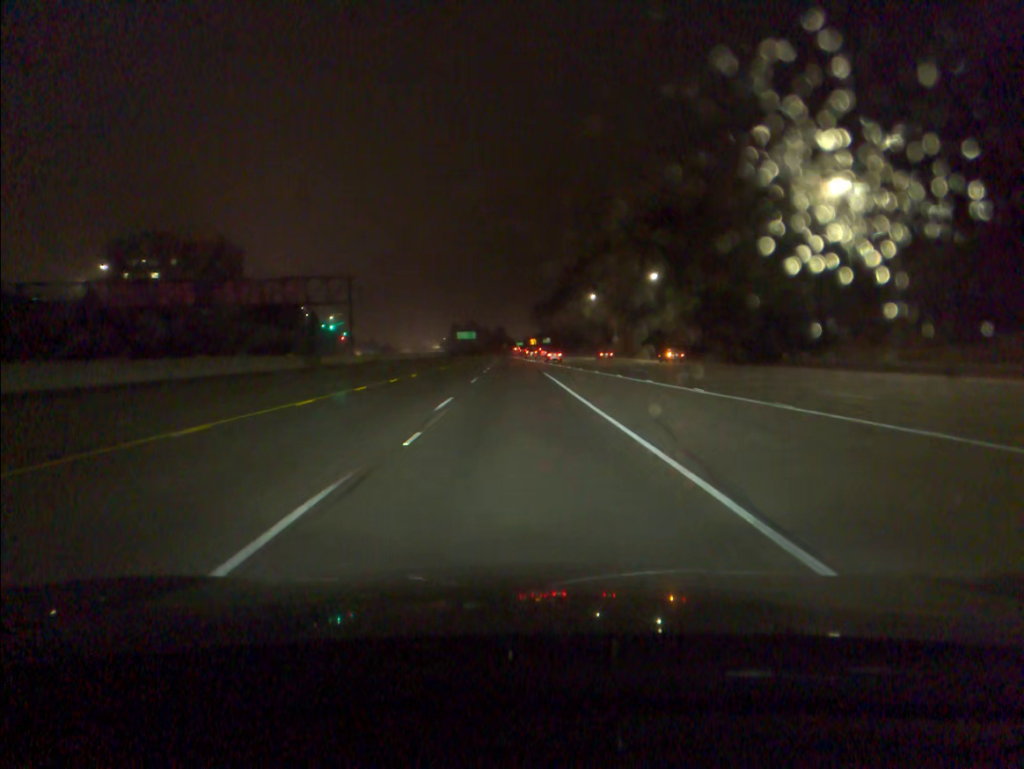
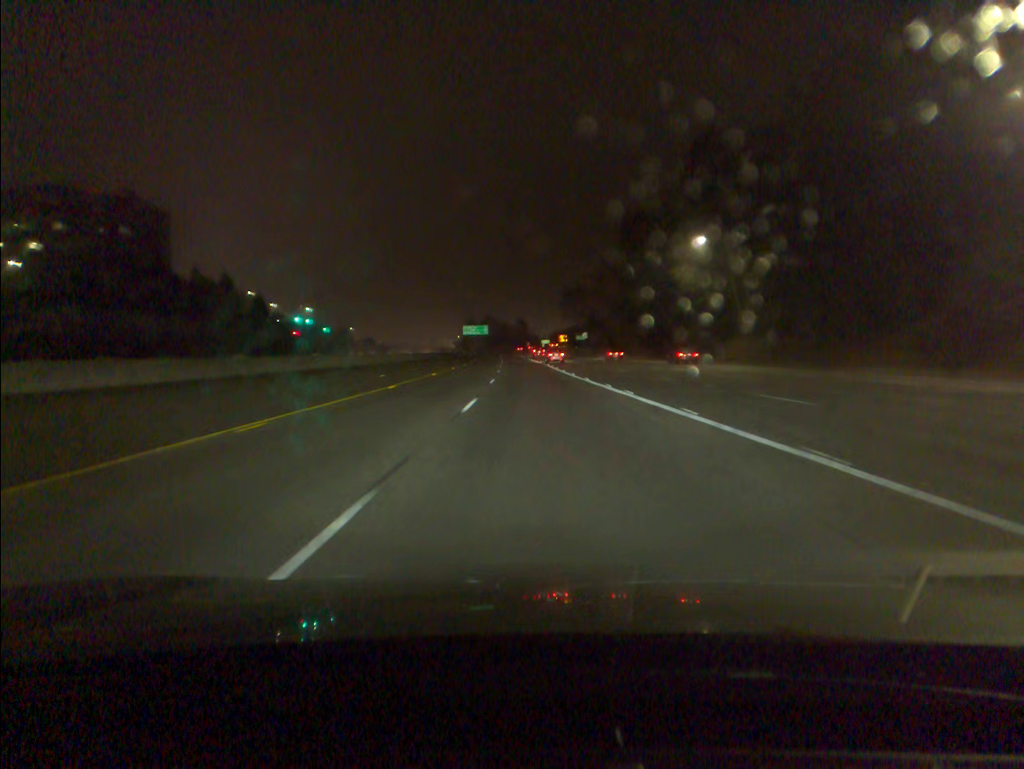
(-1.2, +74.2) m; -2°
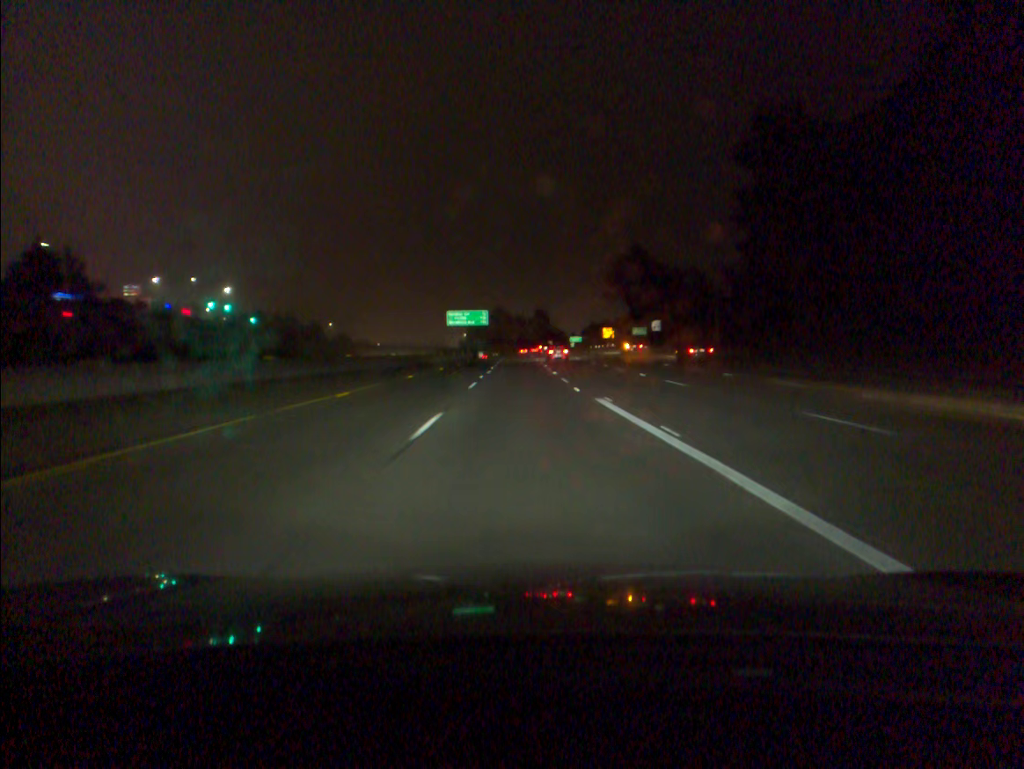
(-0.9, +93.0) m; -1°
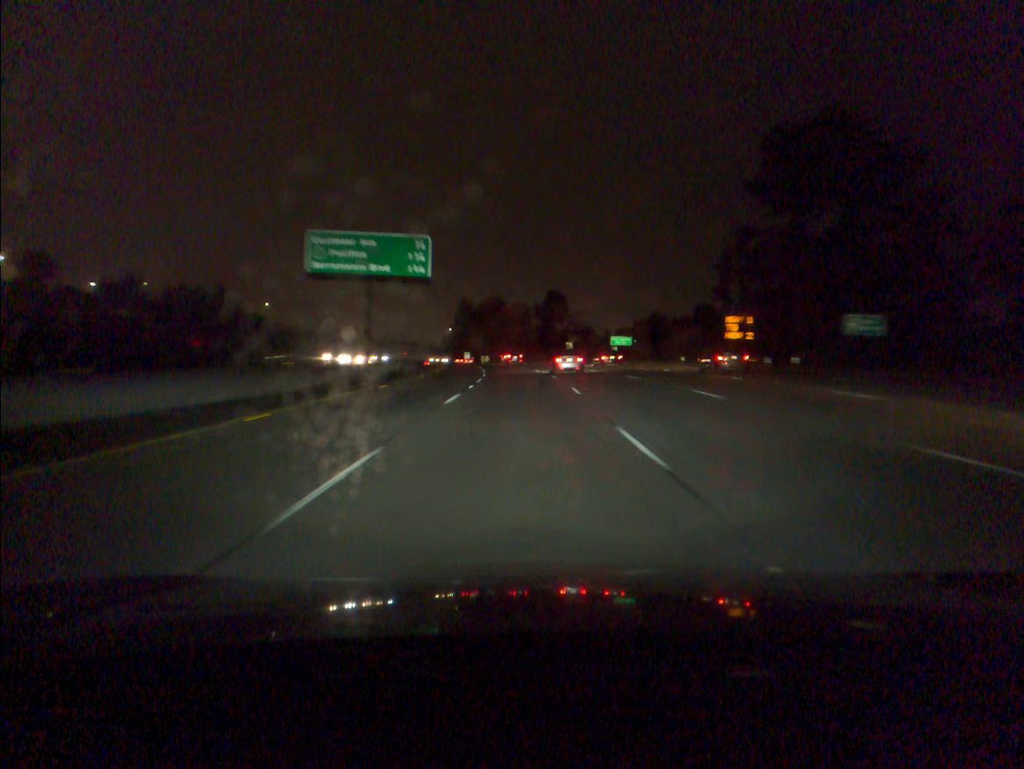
(-0.6, +94.3) m; 0°
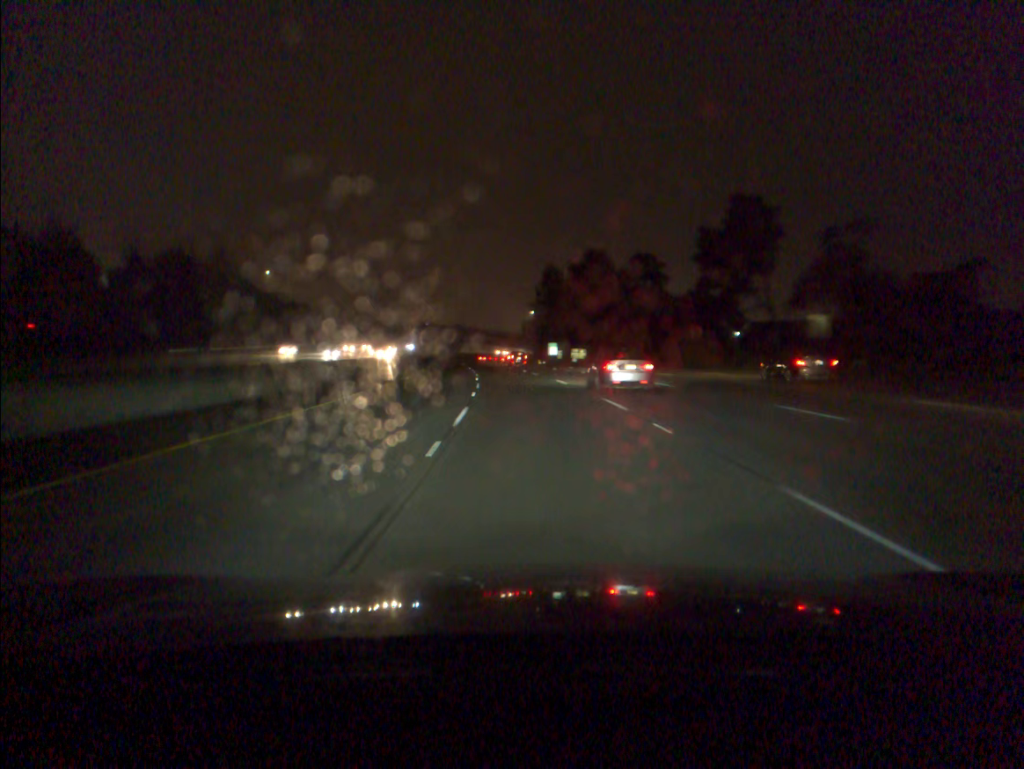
(-4.2, +93.4) m; -6°
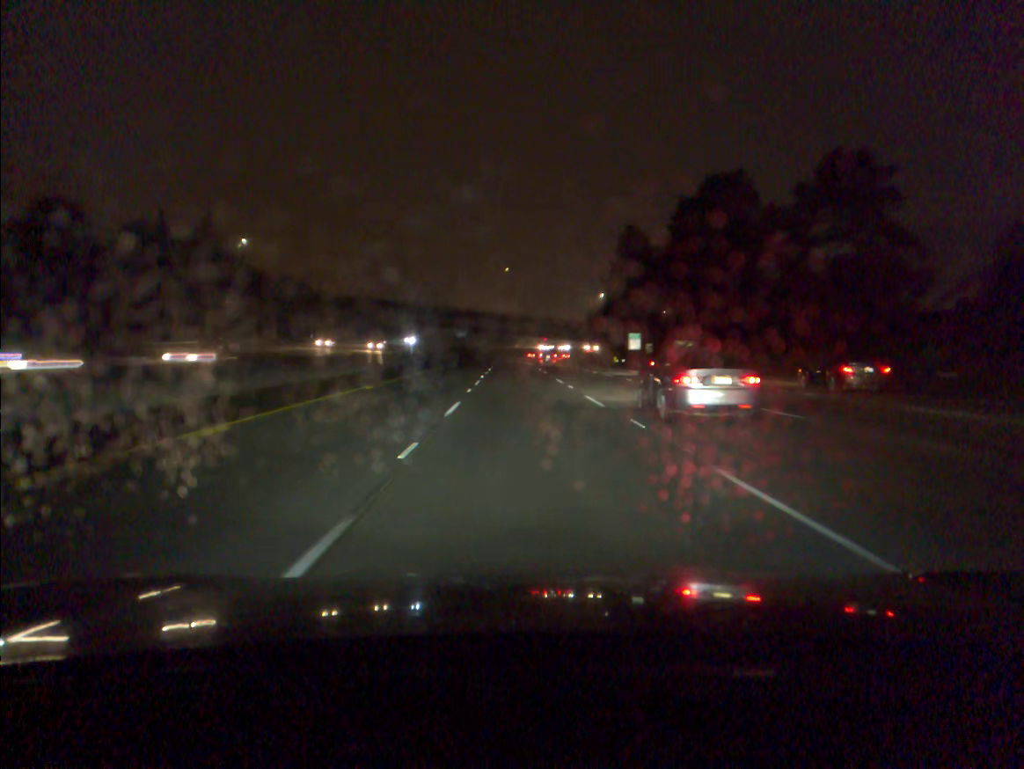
(-2.2, +56.6) m; -4°
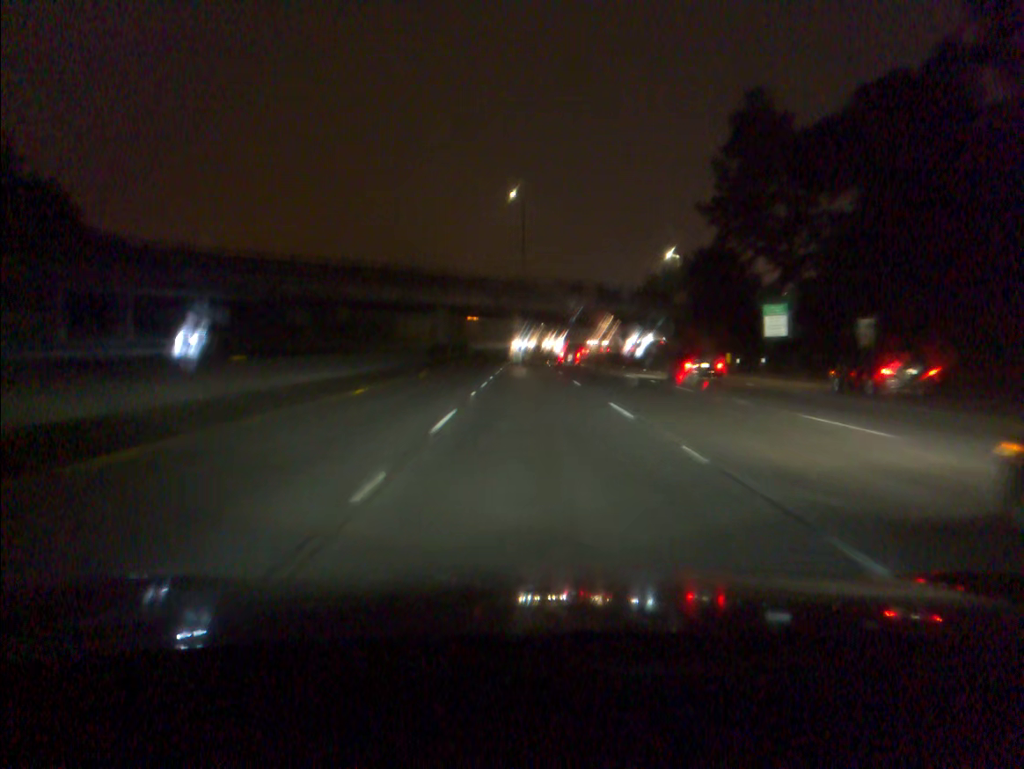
(-1.2, +76.5) m; -1°
